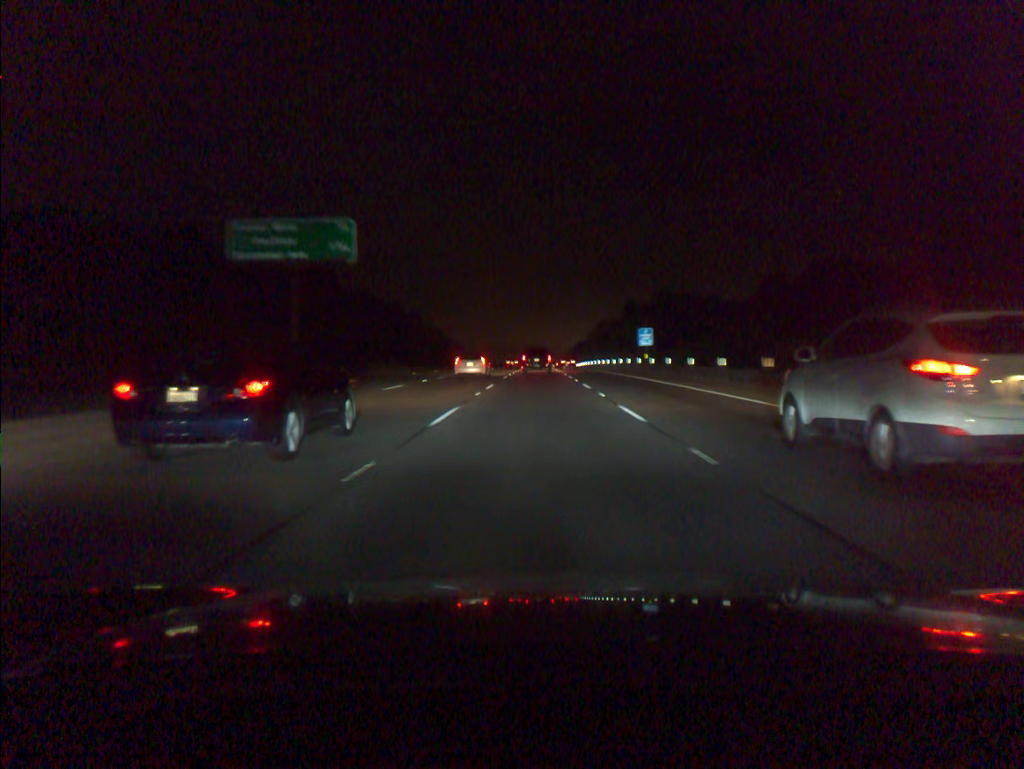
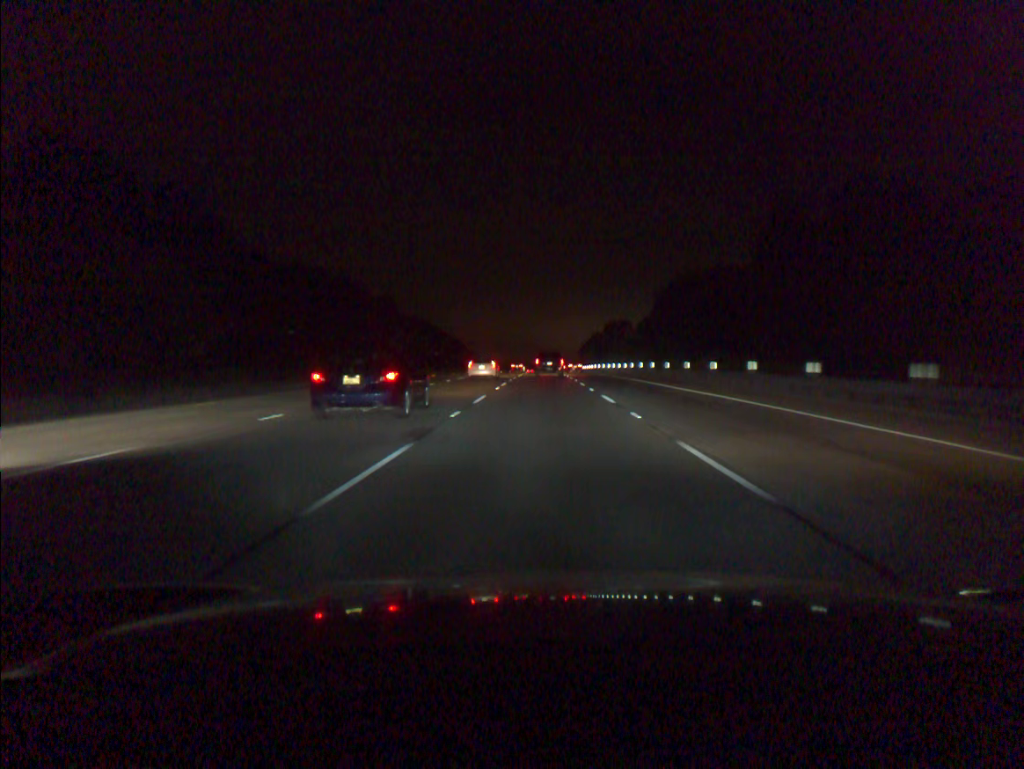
(-0.4, +80.4) m; 0°
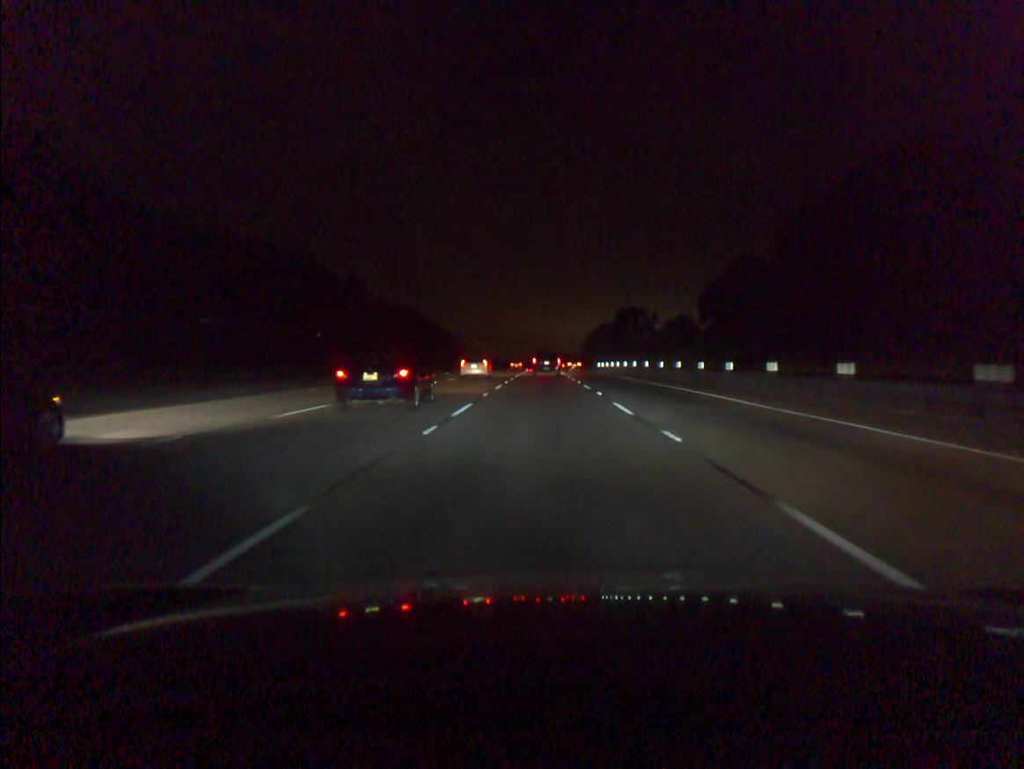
(0.0, +48.4) m; 0°
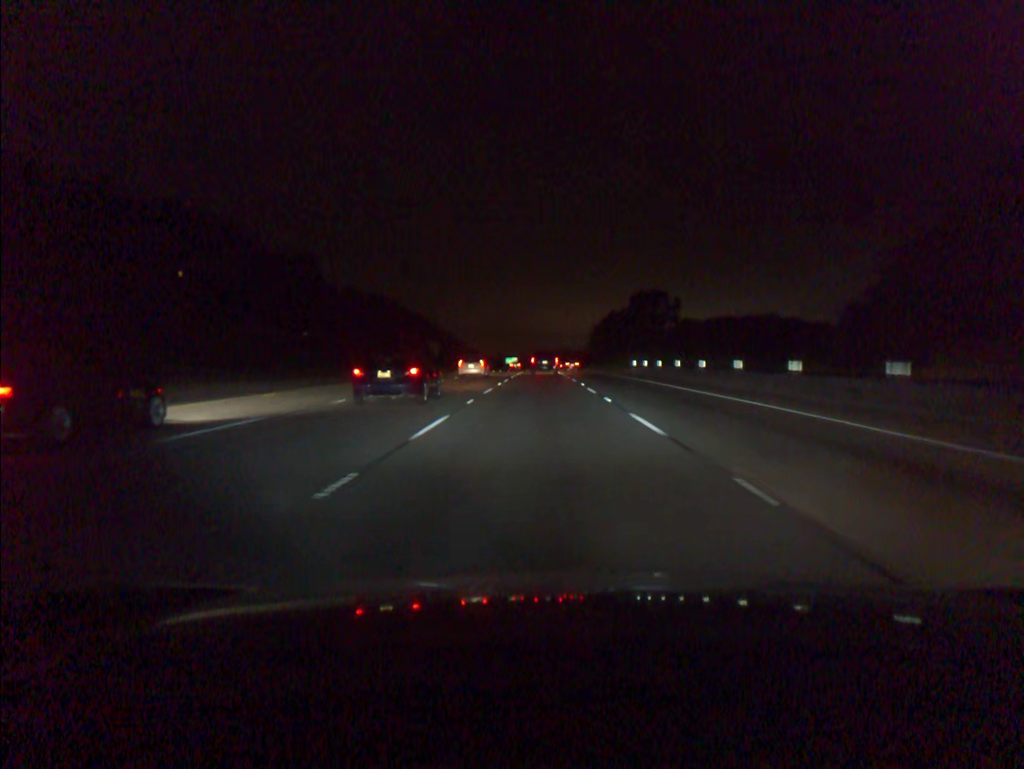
(0.0, +48.5) m; 0°
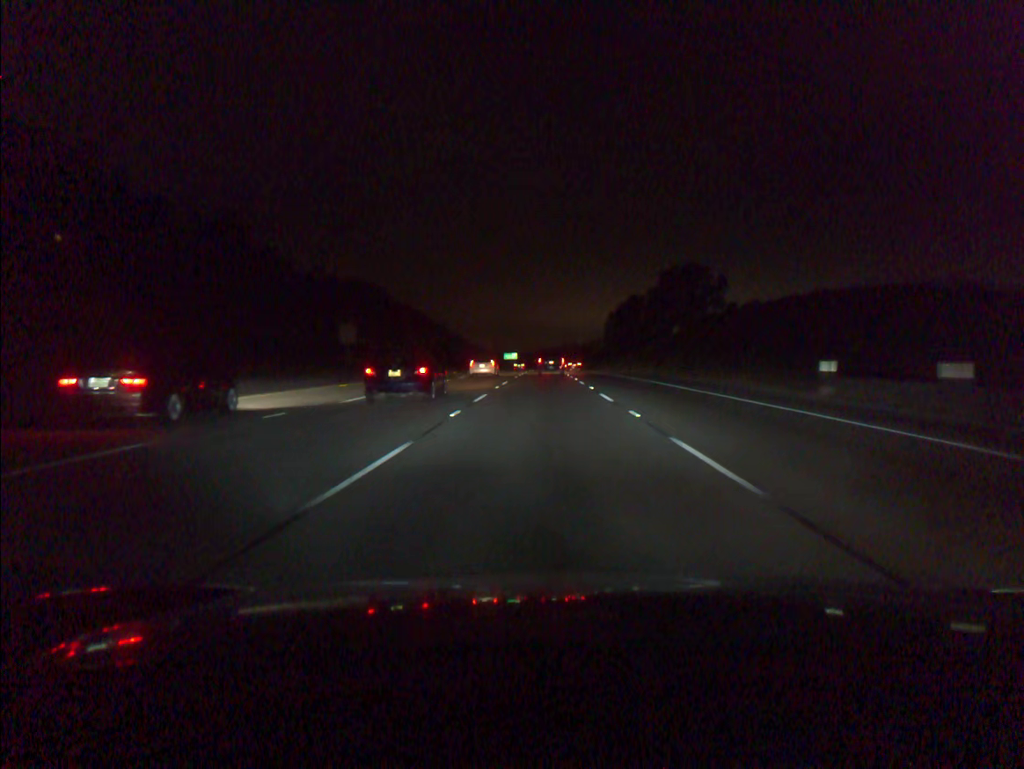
(-0.1, +48.7) m; 0°
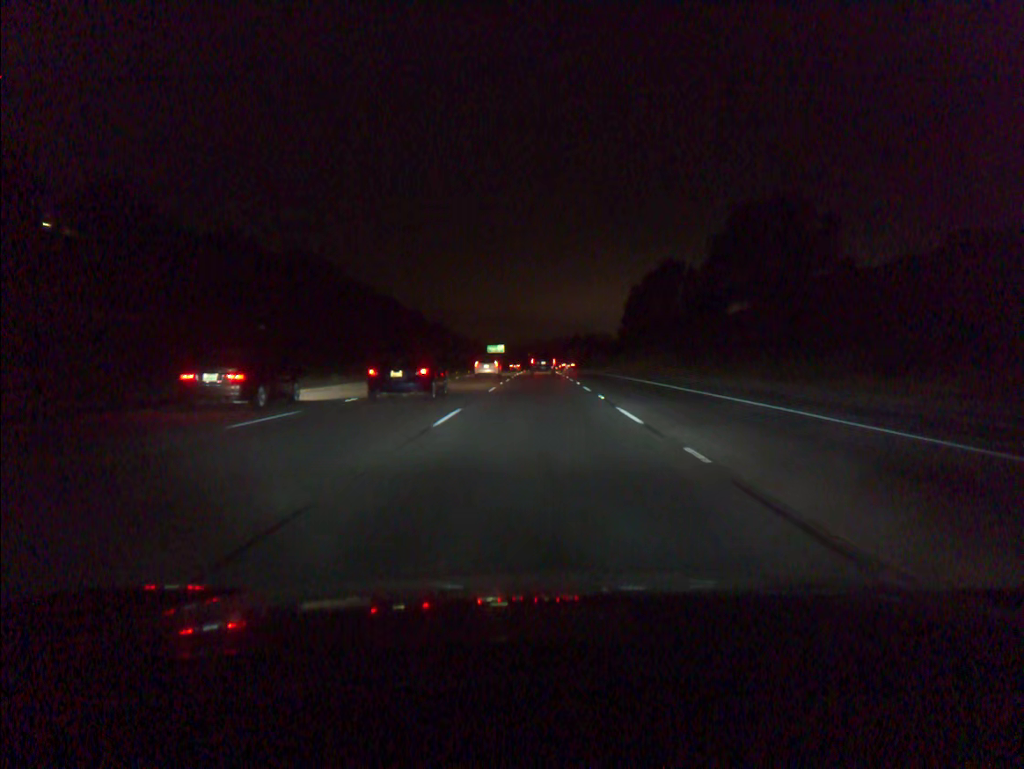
(+0.1, +65.8) m; 0°
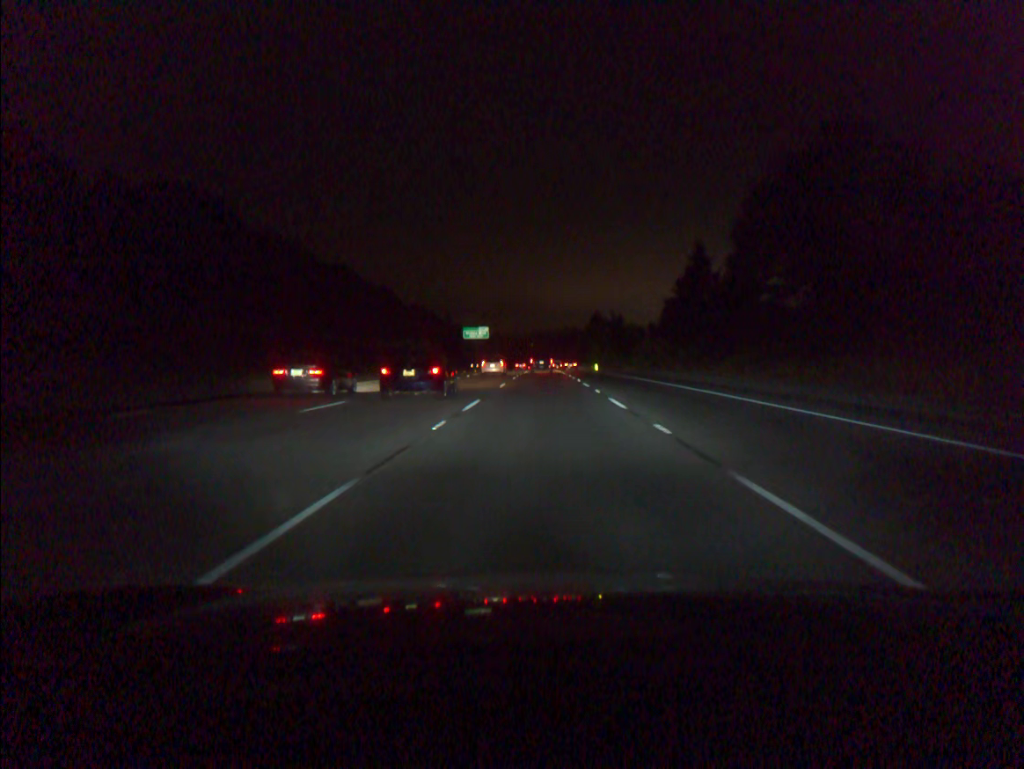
(-0.3, +84.0) m; 0°
